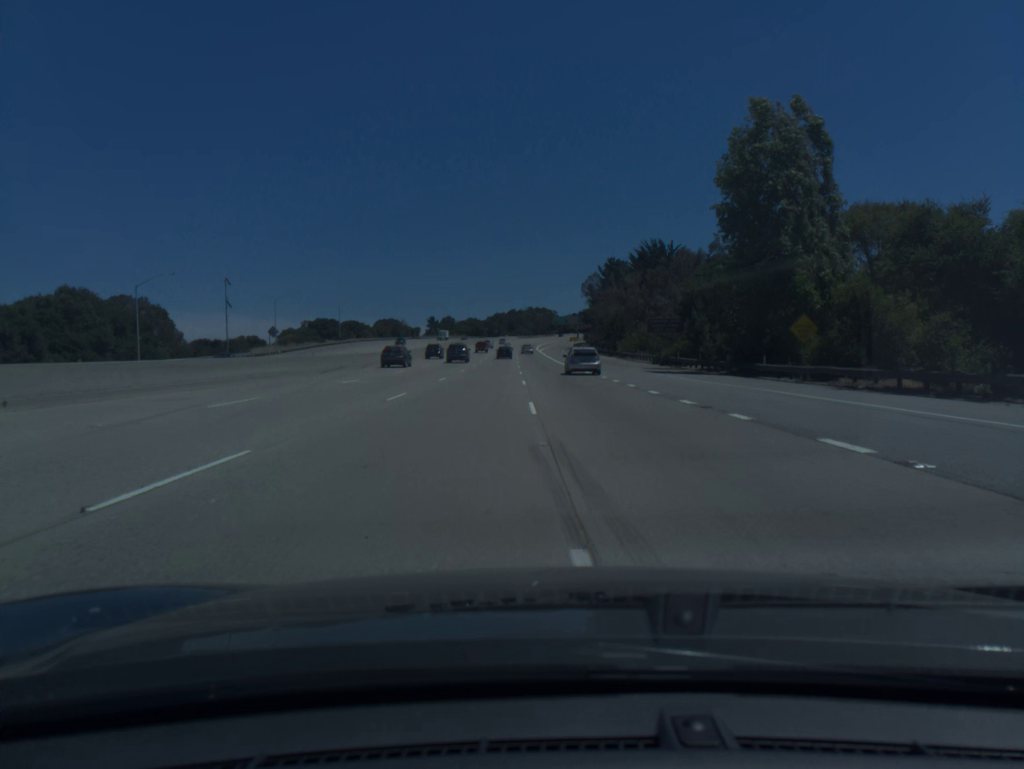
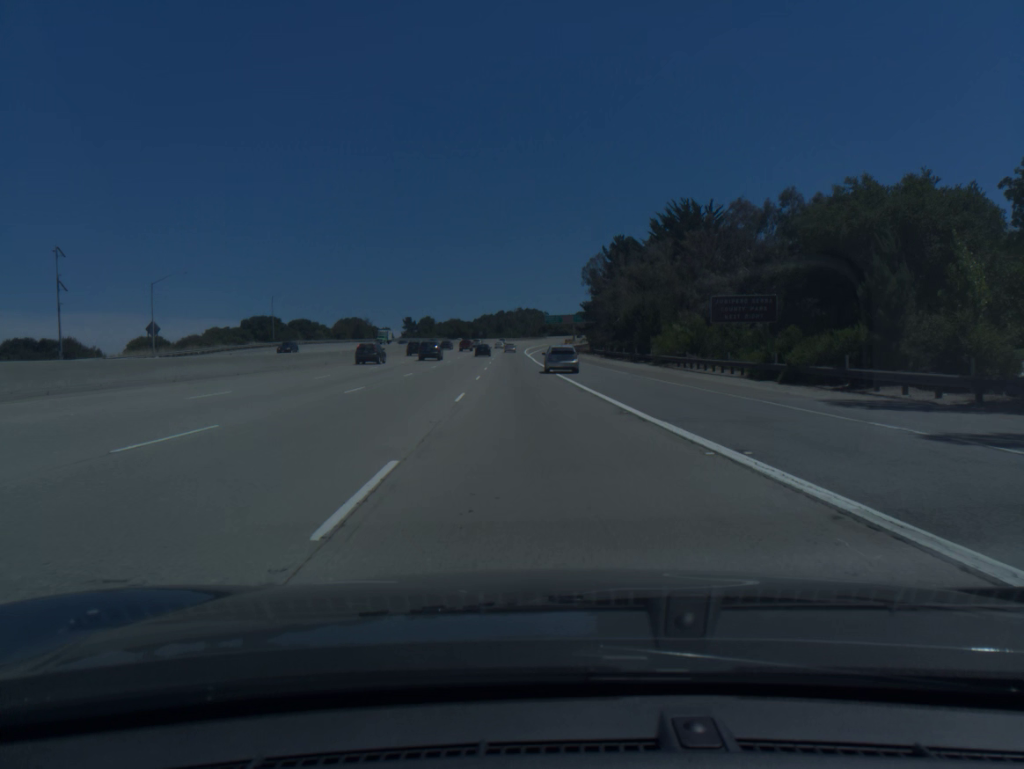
(+0.3, +38.9) m; +1°
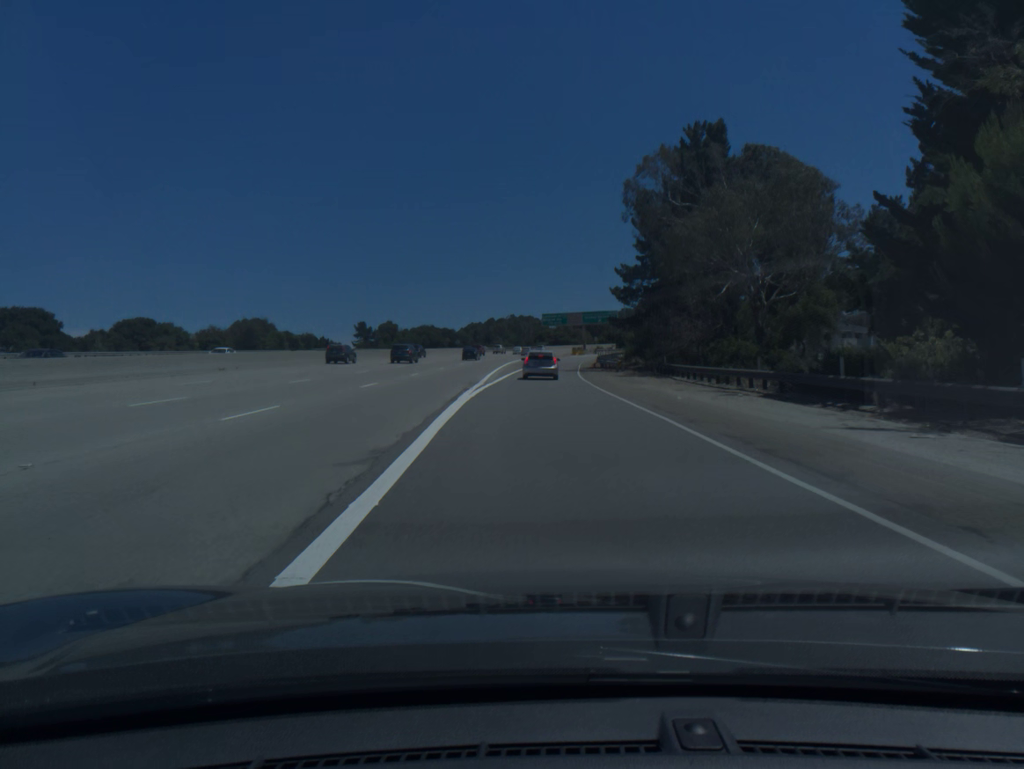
(+0.4, +76.6) m; 0°
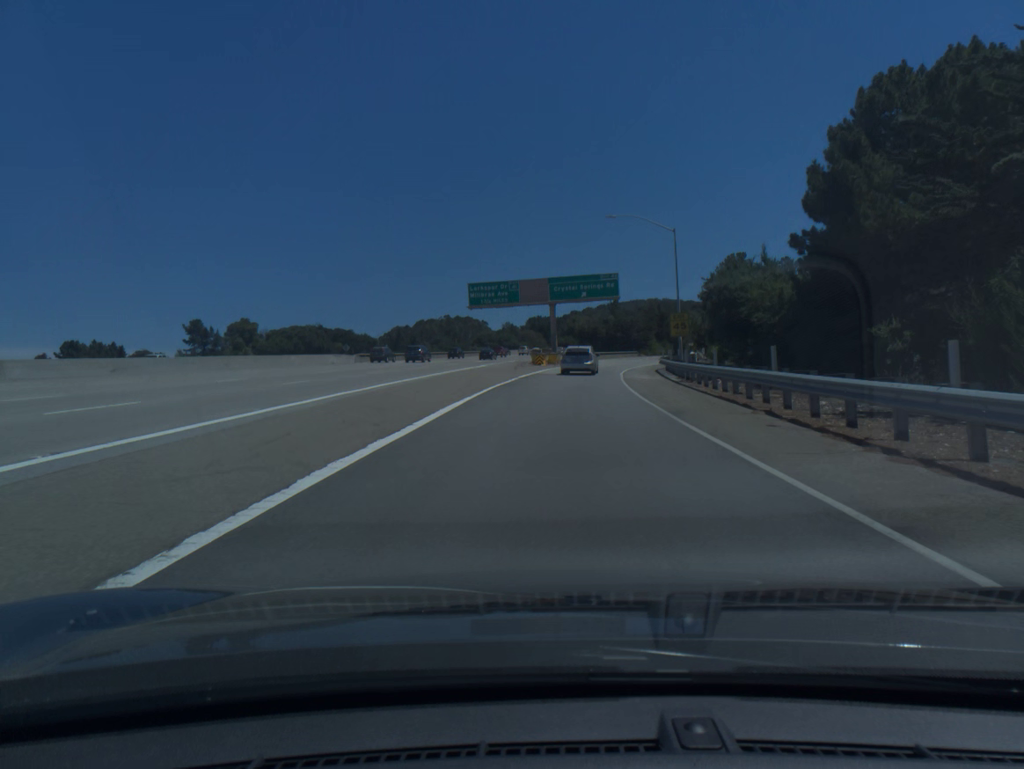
(+1.8, +84.6) m; +4°
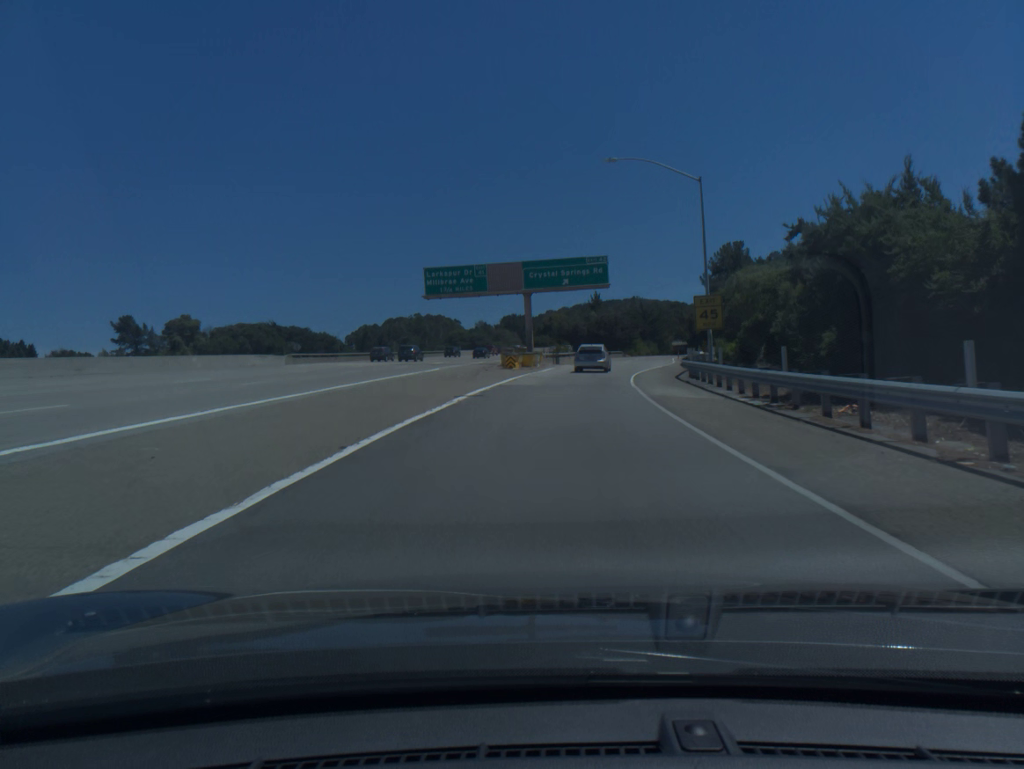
(+0.2, +15.2) m; +2°
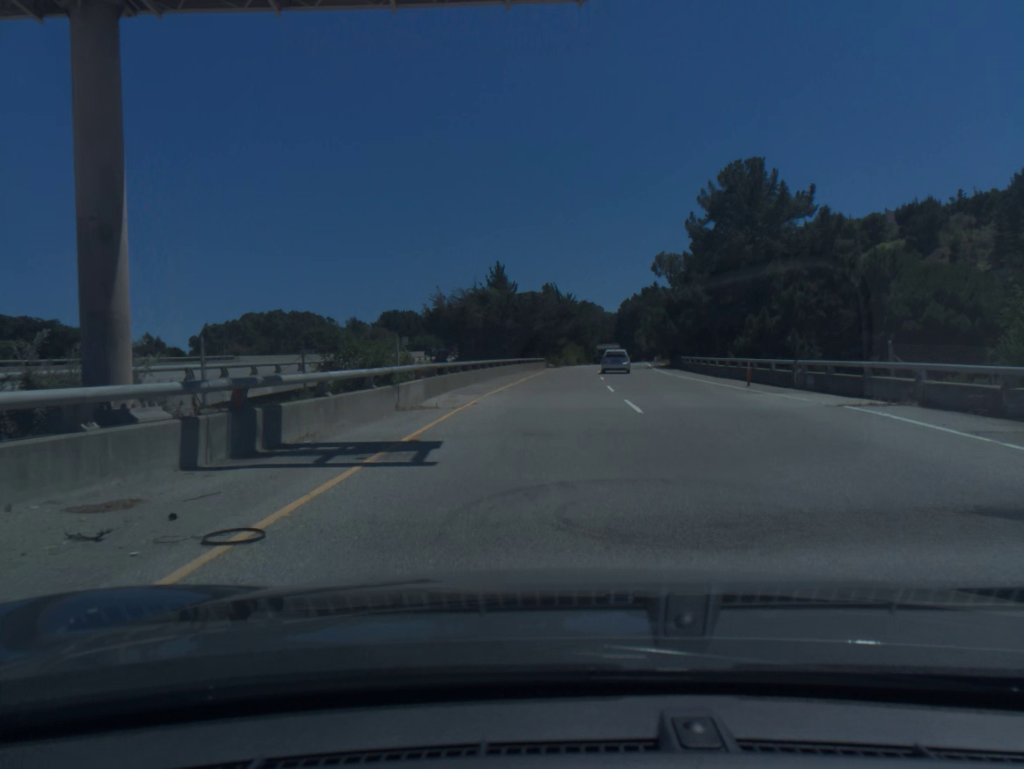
(+3.6, +57.2) m; +7°
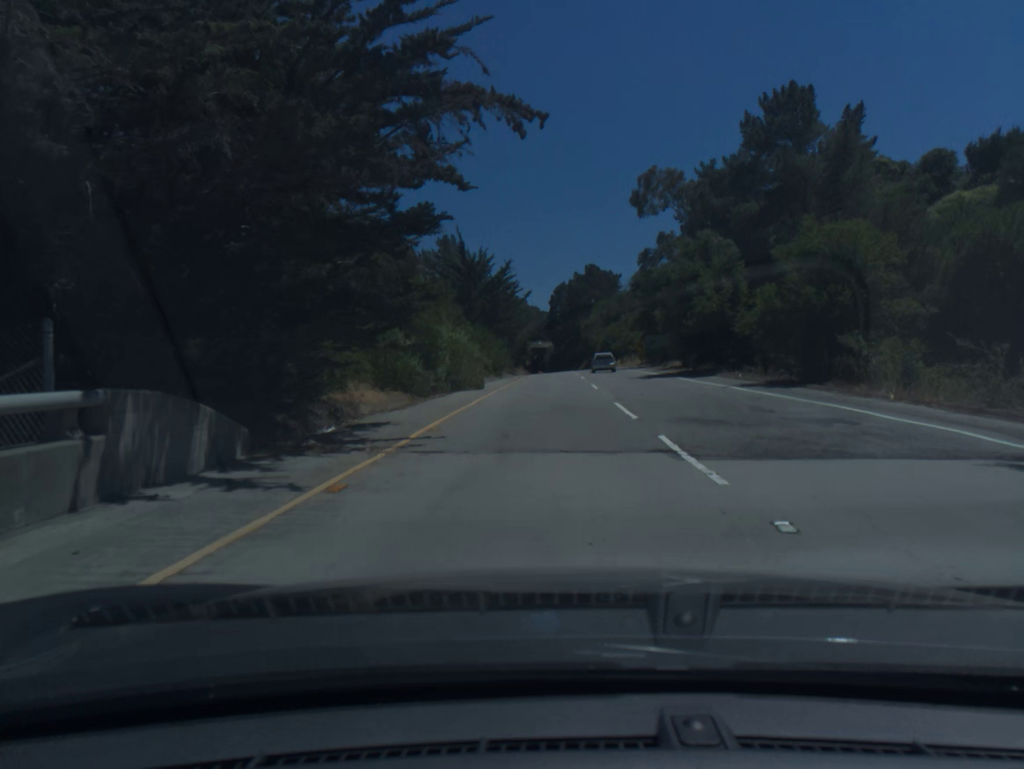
(+3.2, +66.7) m; +6°
